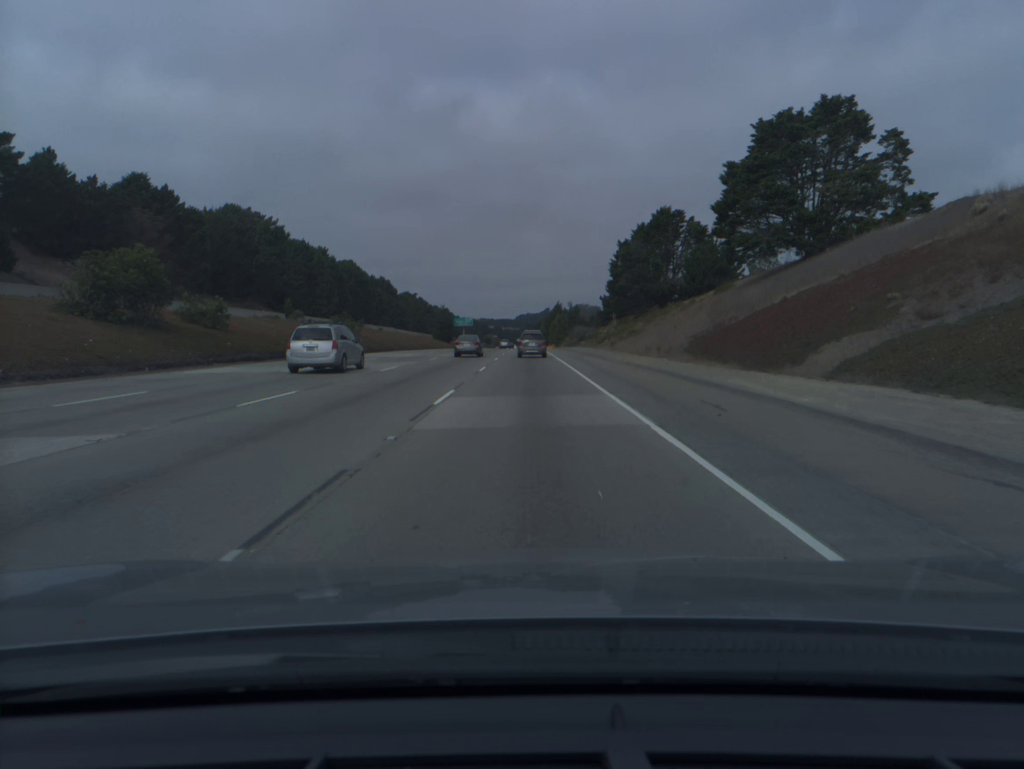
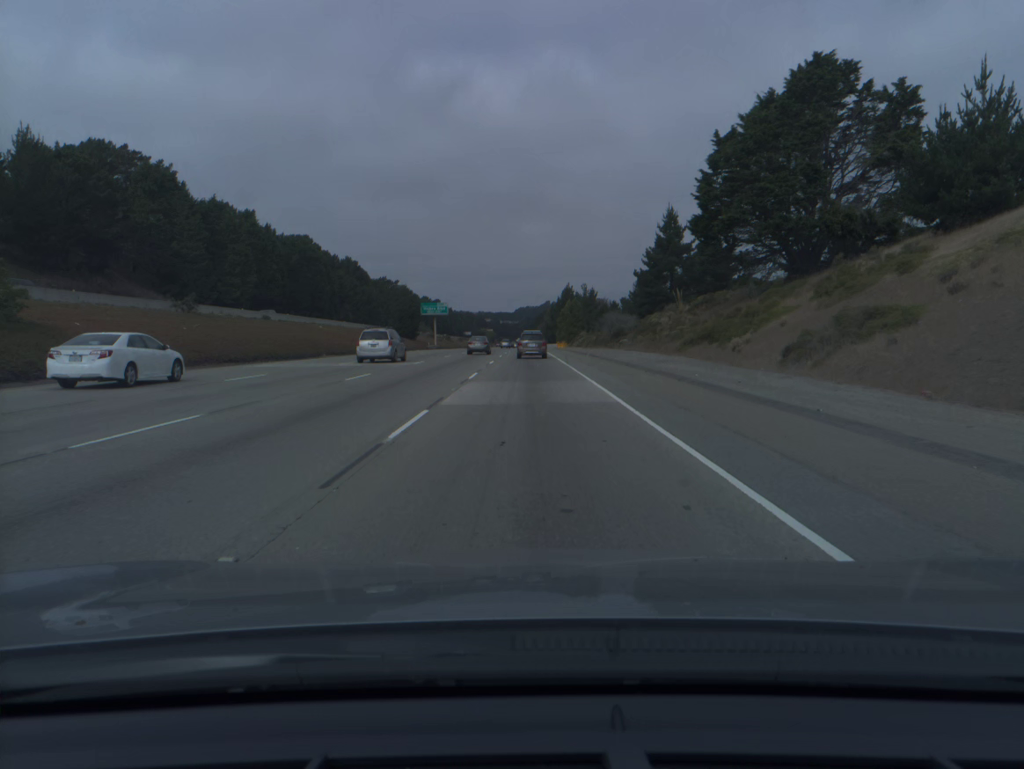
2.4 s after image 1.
(0.0, +64.0) m; 0°
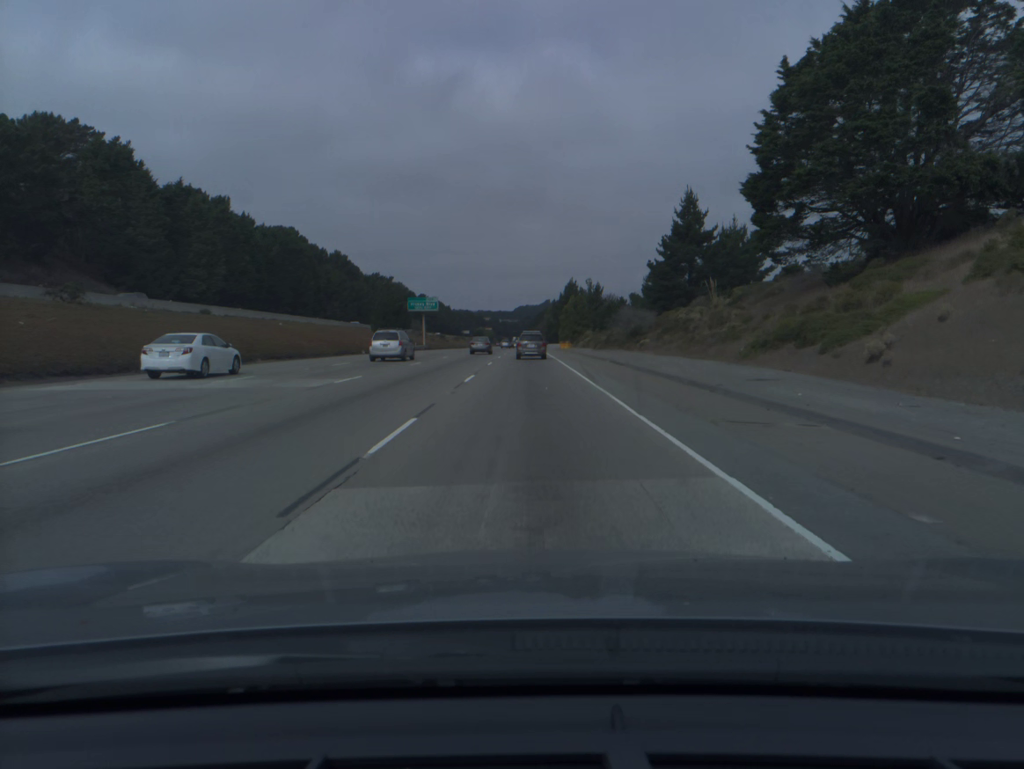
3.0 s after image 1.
(0.0, +15.9) m; 0°
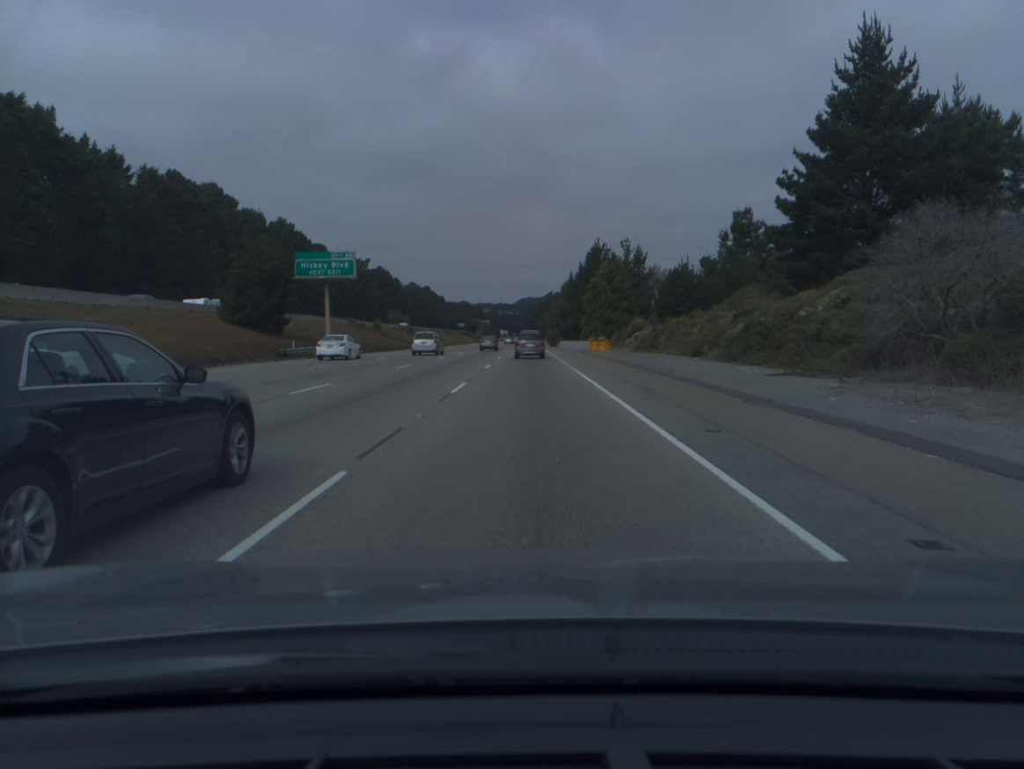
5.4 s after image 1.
(0.0, +62.9) m; 0°
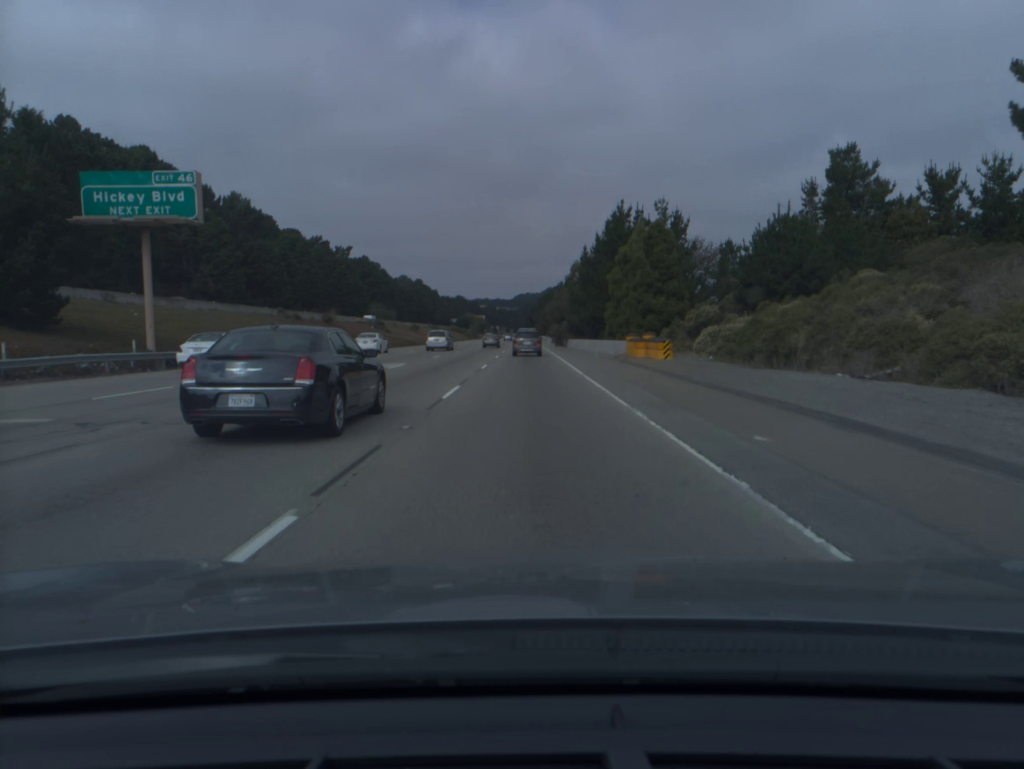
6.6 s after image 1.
(0.0, +31.2) m; 0°
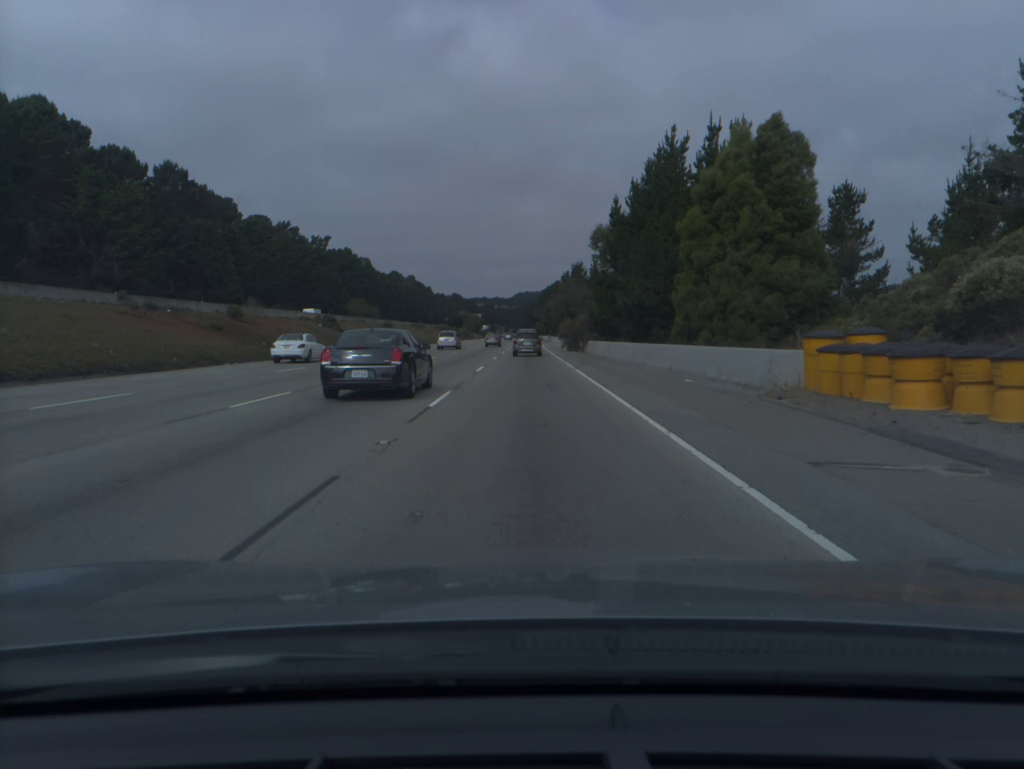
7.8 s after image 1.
(0.0, +31.2) m; 0°
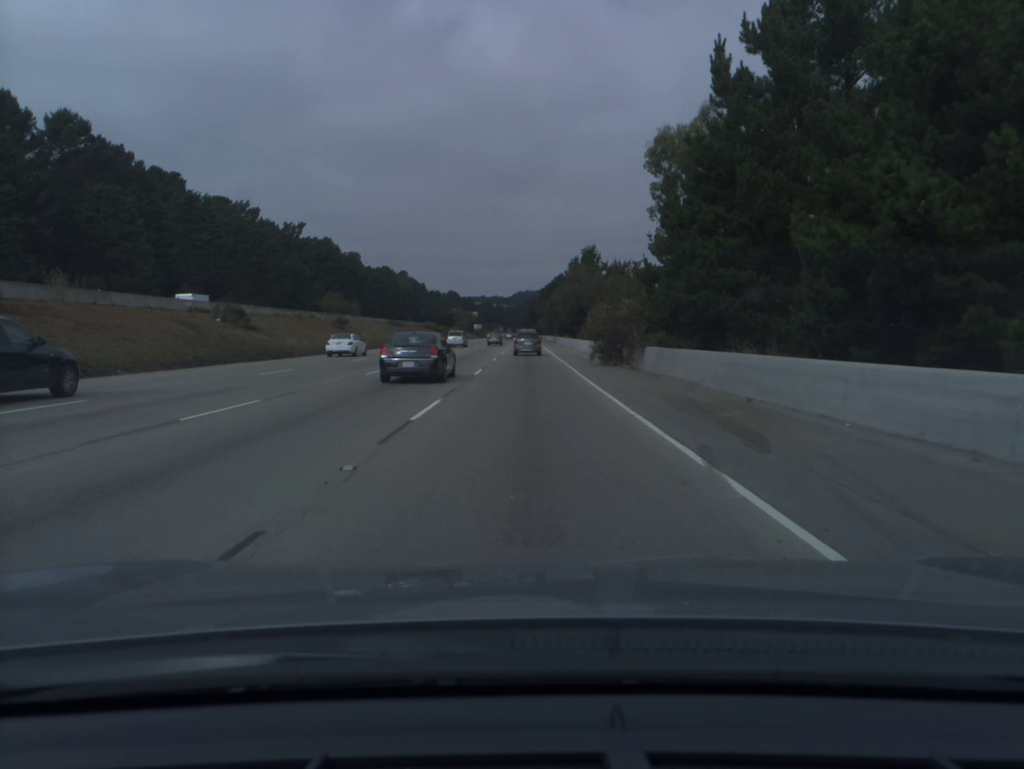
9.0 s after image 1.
(0.0, +31.2) m; 0°
